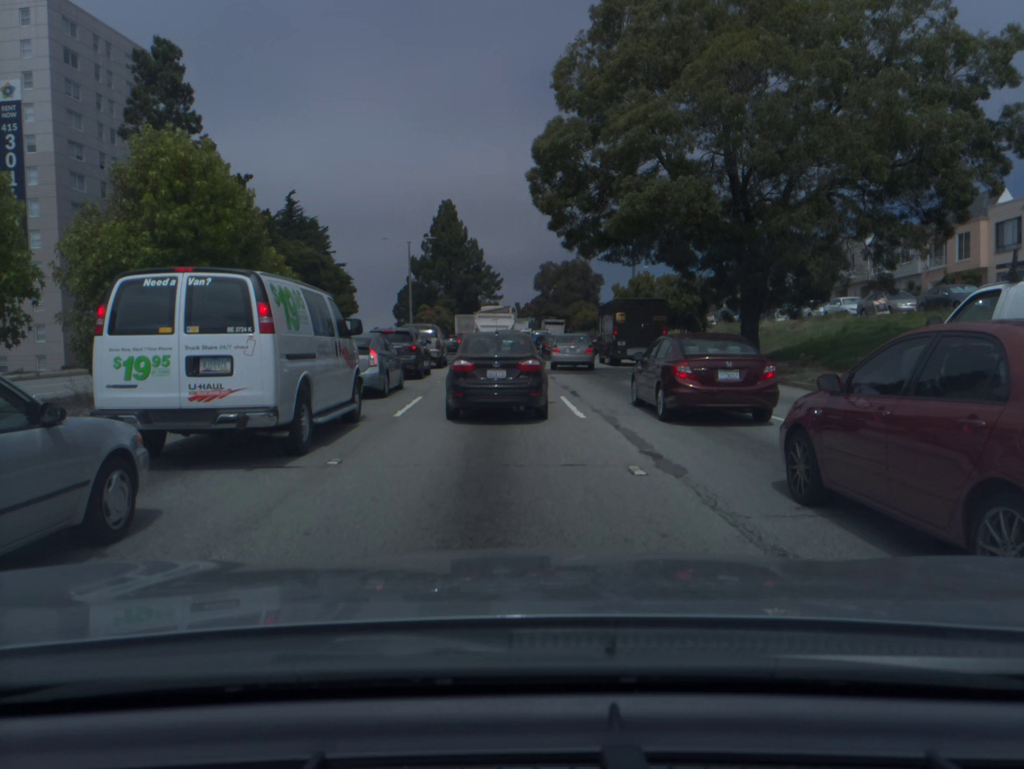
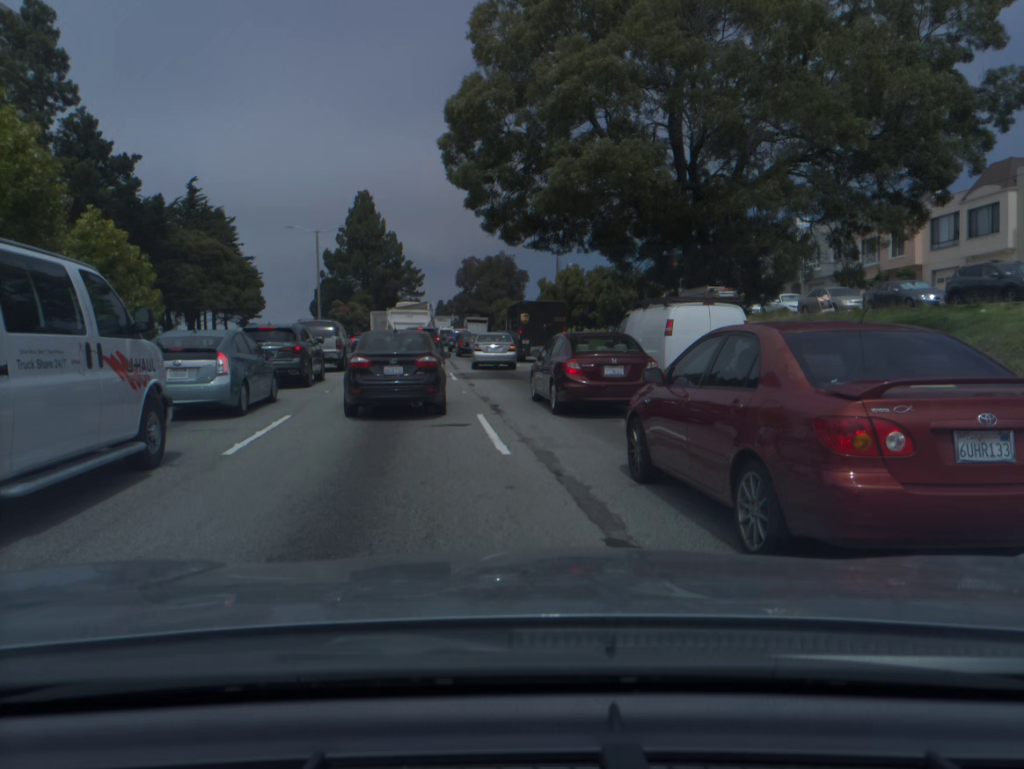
(+0.3, +4.2) m; +7°
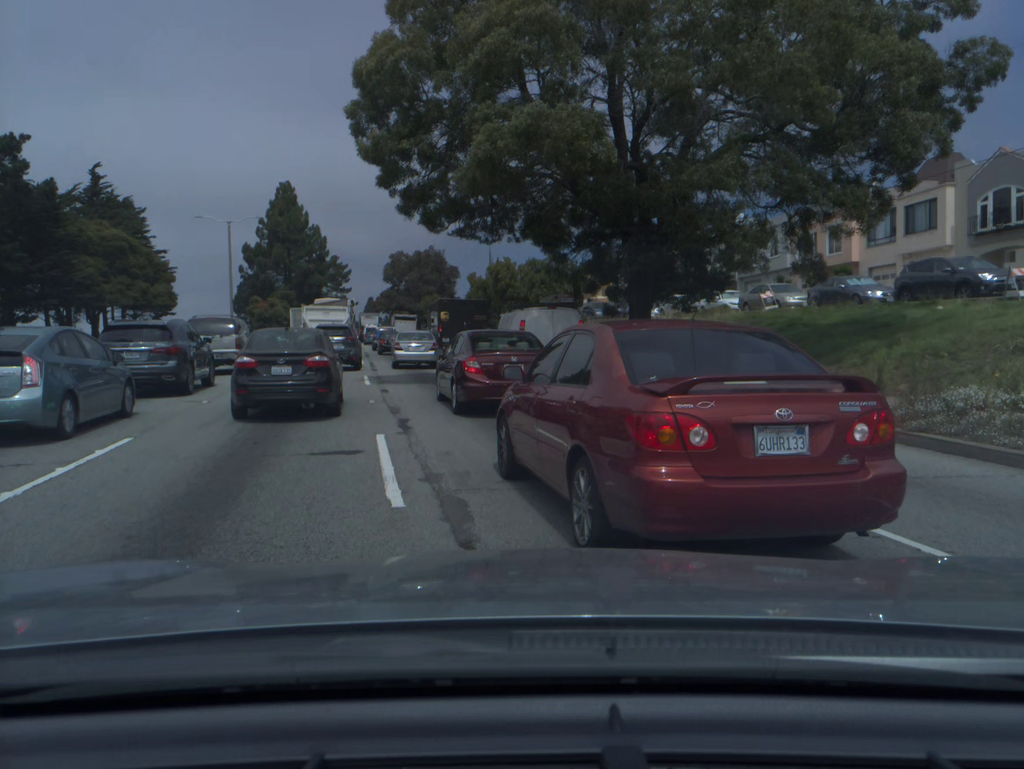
(+0.1, +2.7) m; +5°
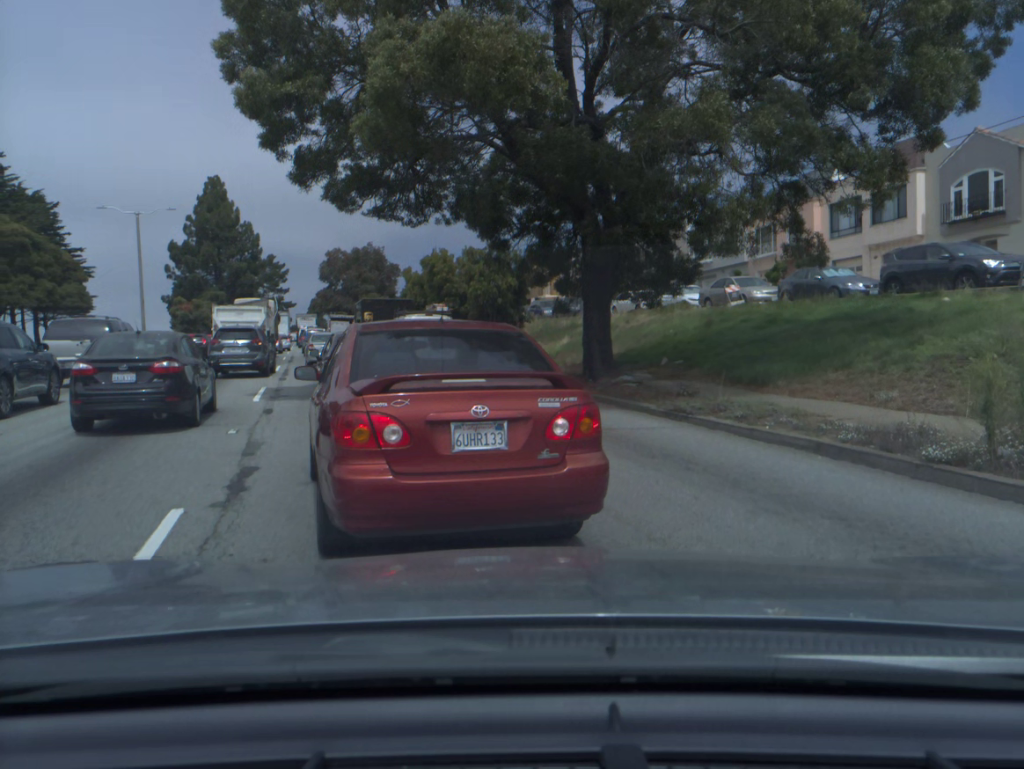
(+0.1, +4.2) m; 0°
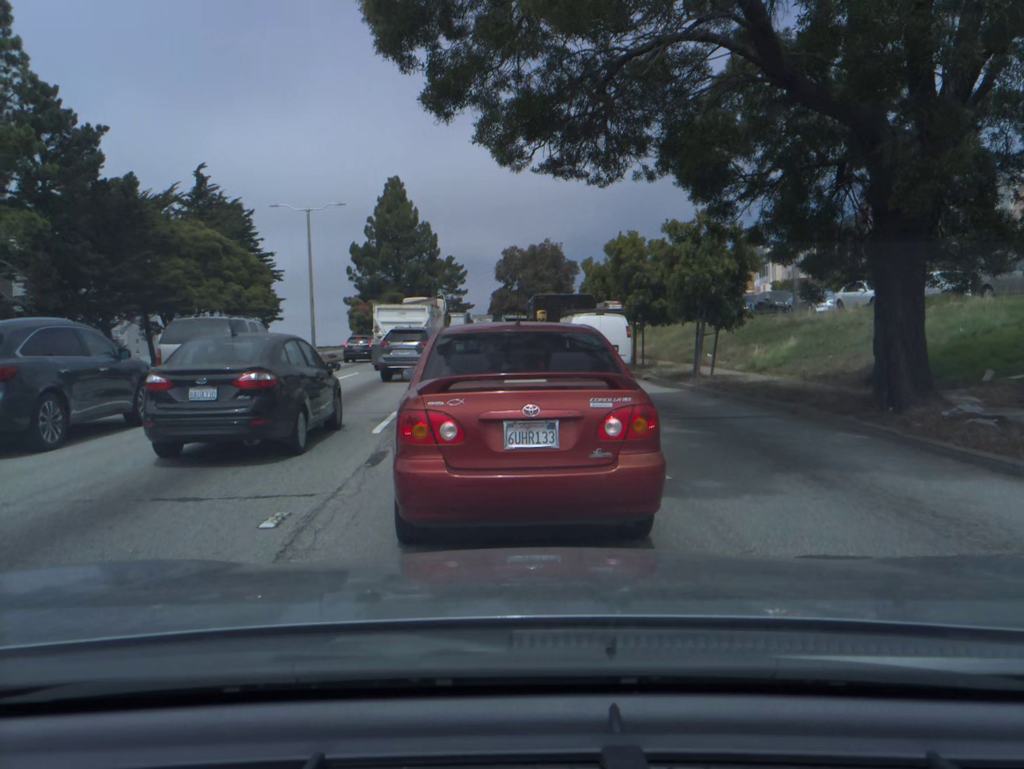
(-0.8, +5.7) m; -15°
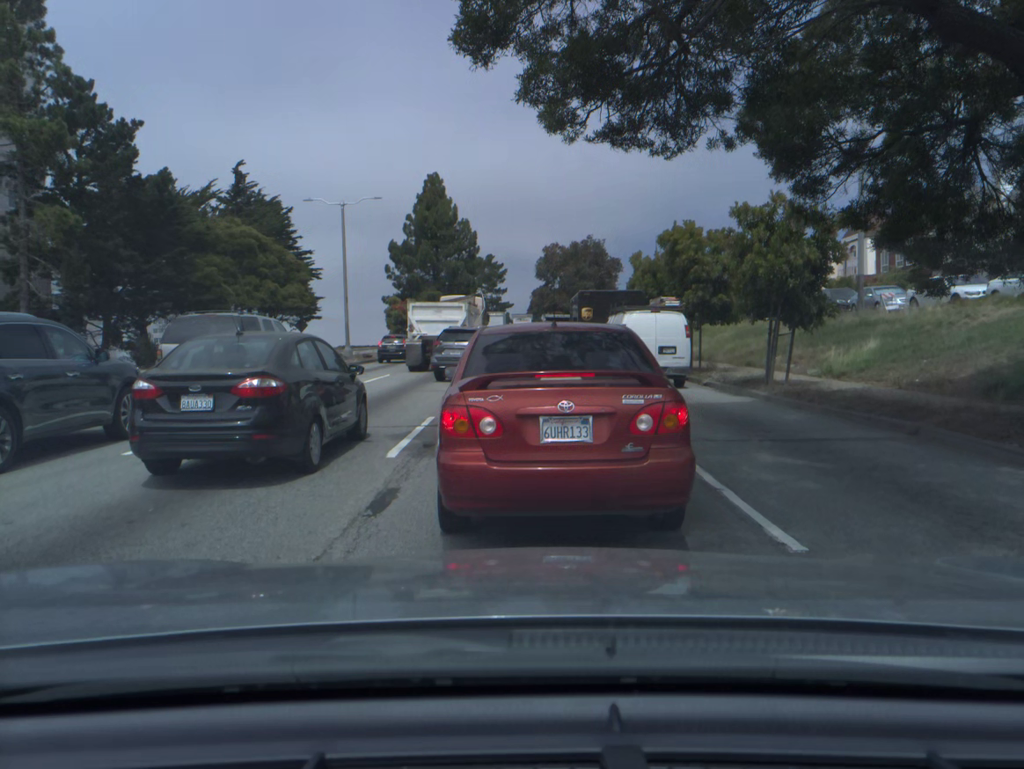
(0.0, +2.4) m; -1°
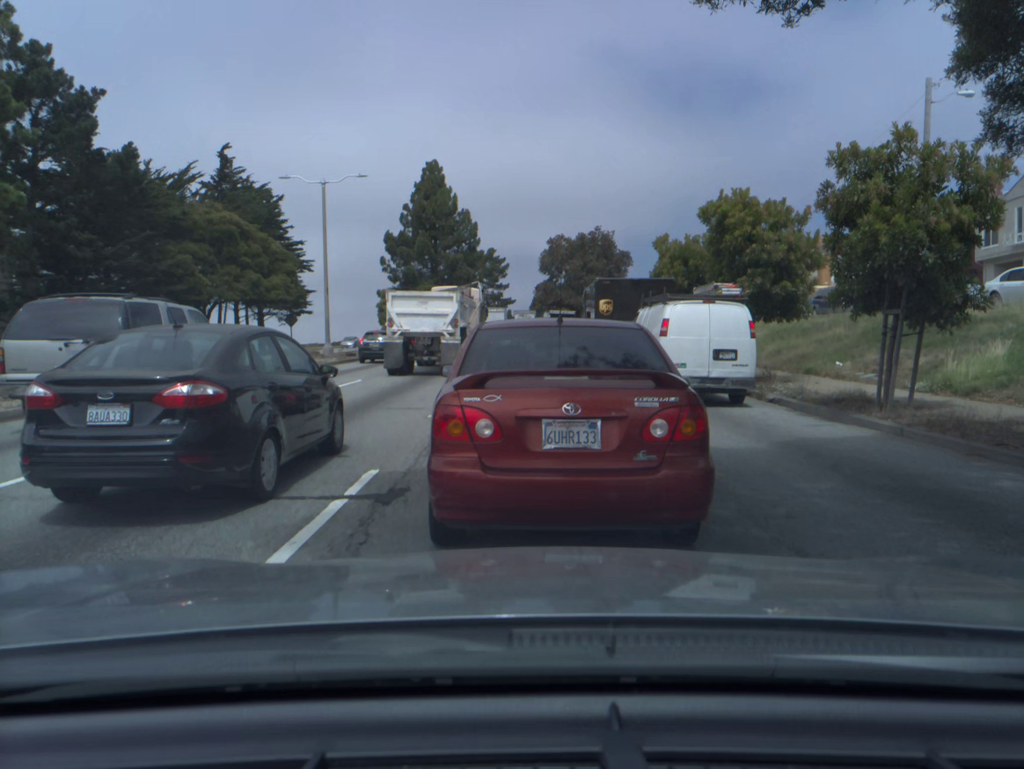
(0.0, +5.5) m; 0°
